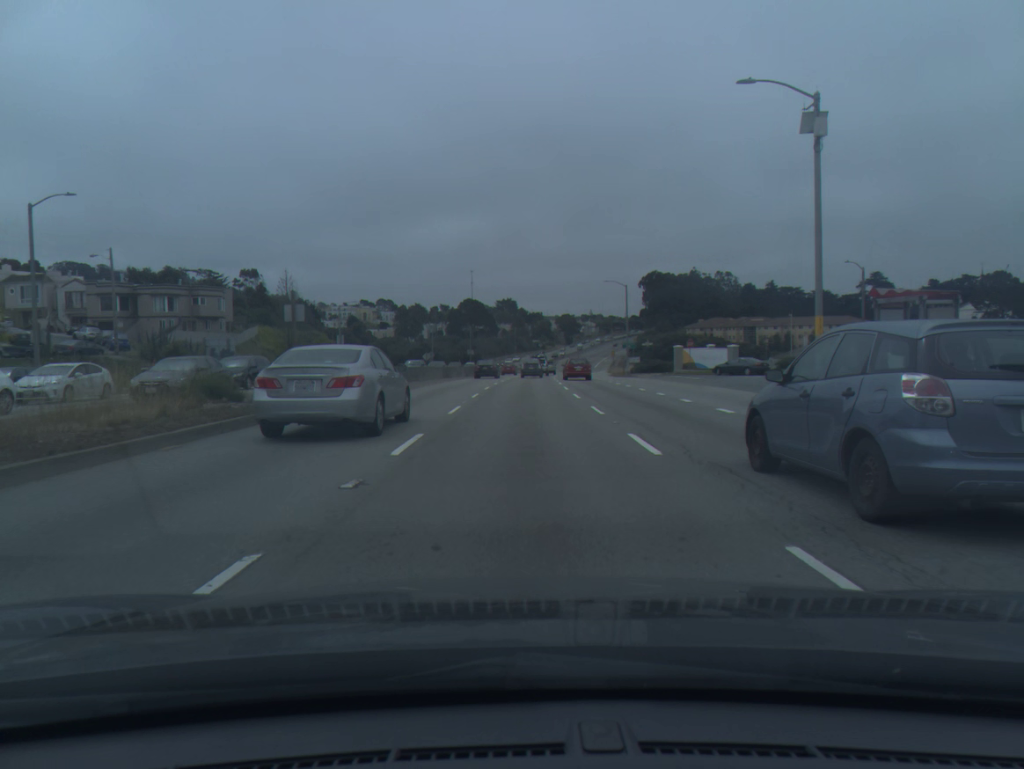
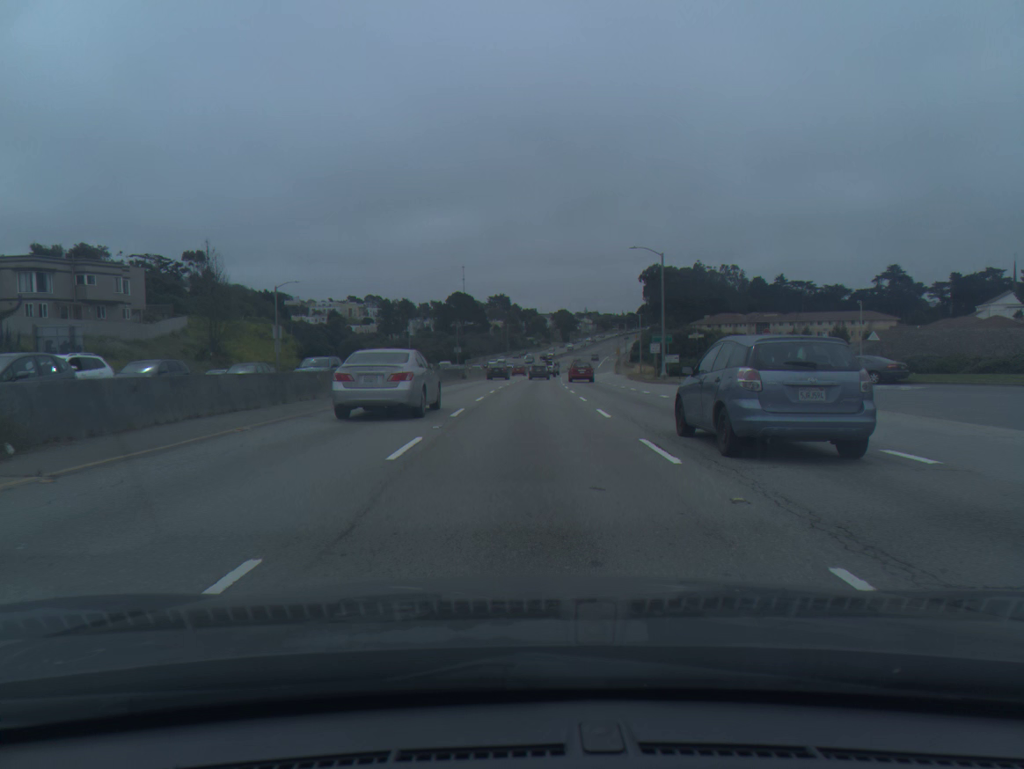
(+0.1, +22.7) m; +1°
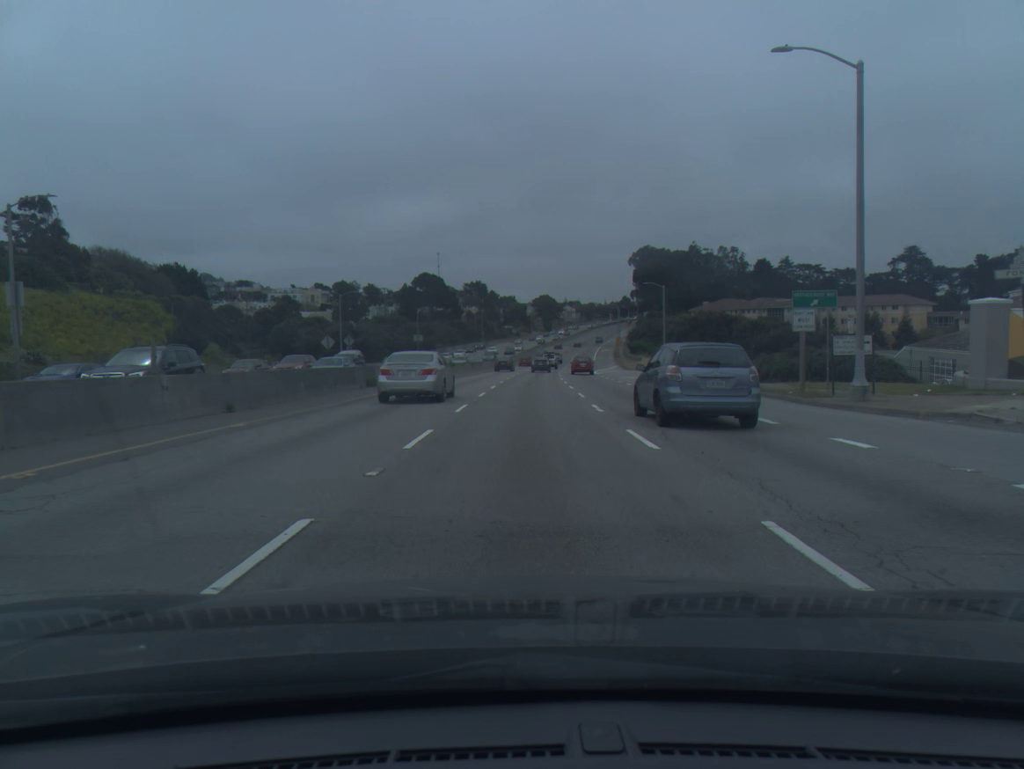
(+0.4, +35.5) m; +2°
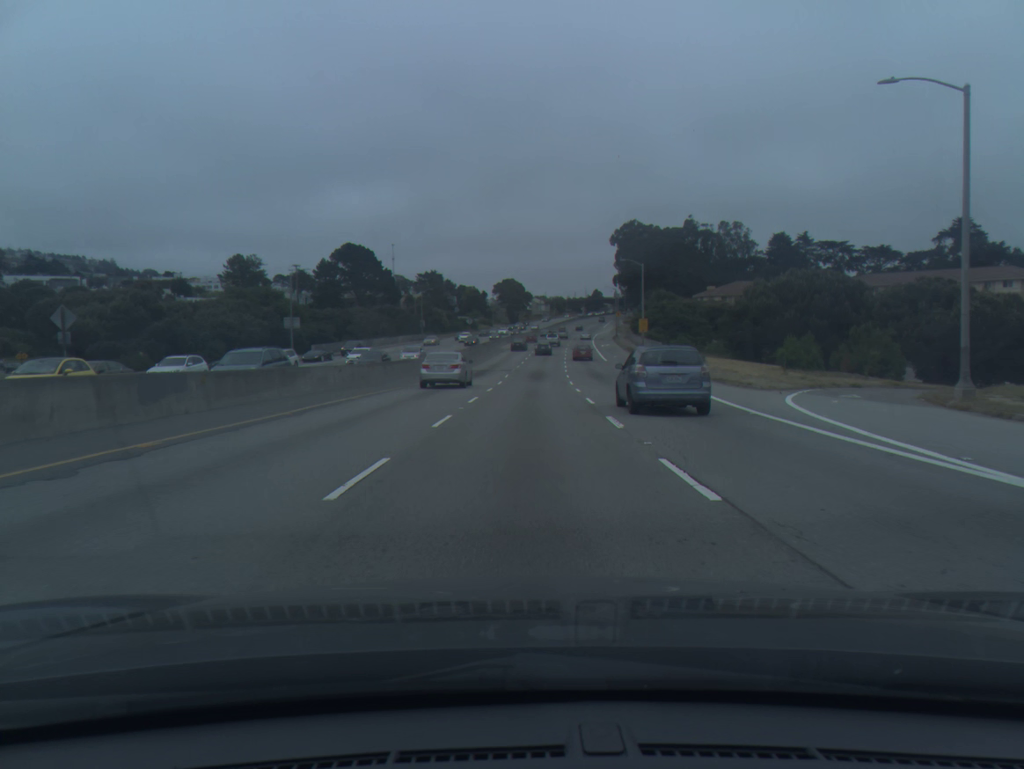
(+1.6, +63.3) m; +3°
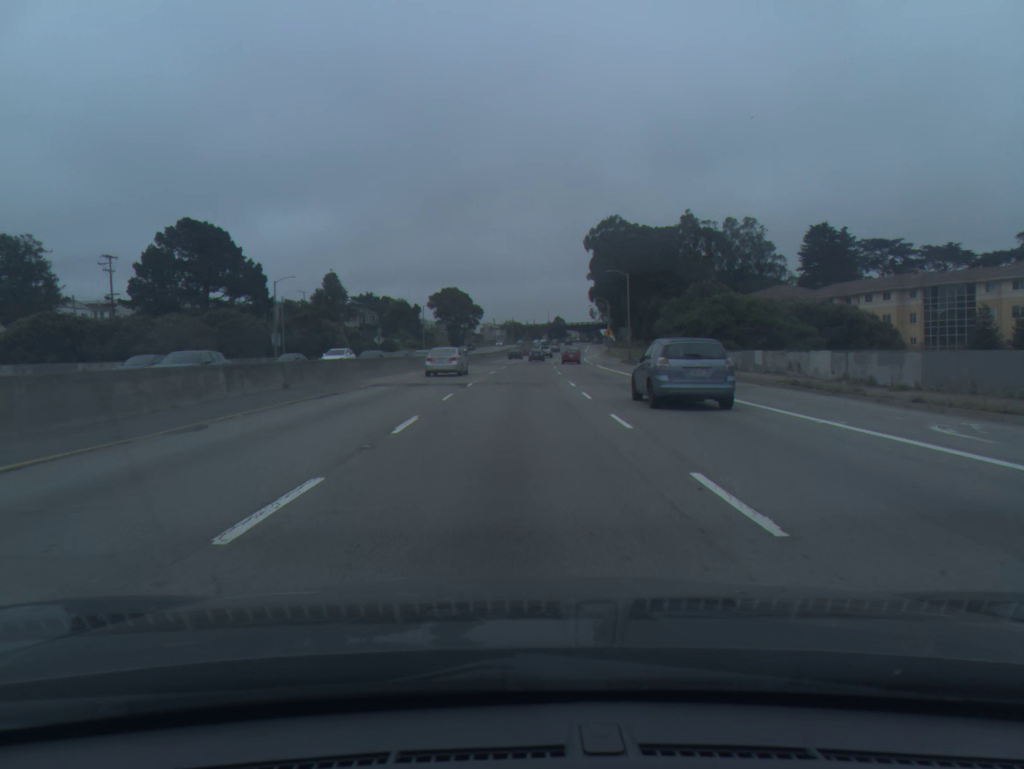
(+2.2, +67.7) m; +3°
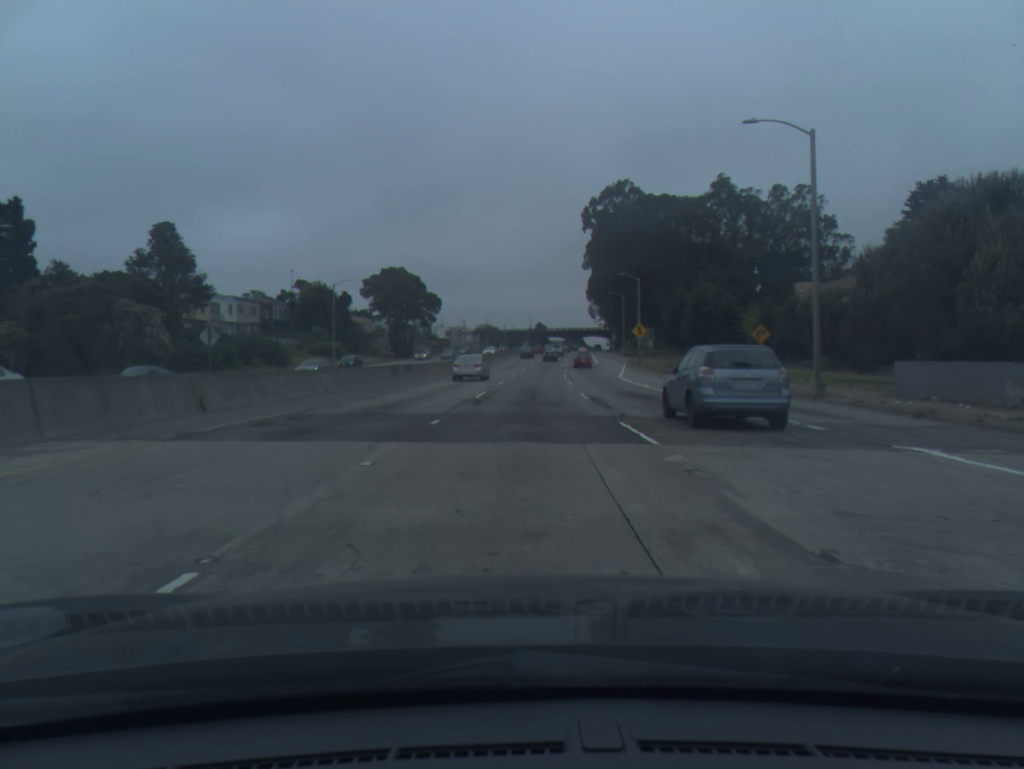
(+0.7, +55.9) m; +2°
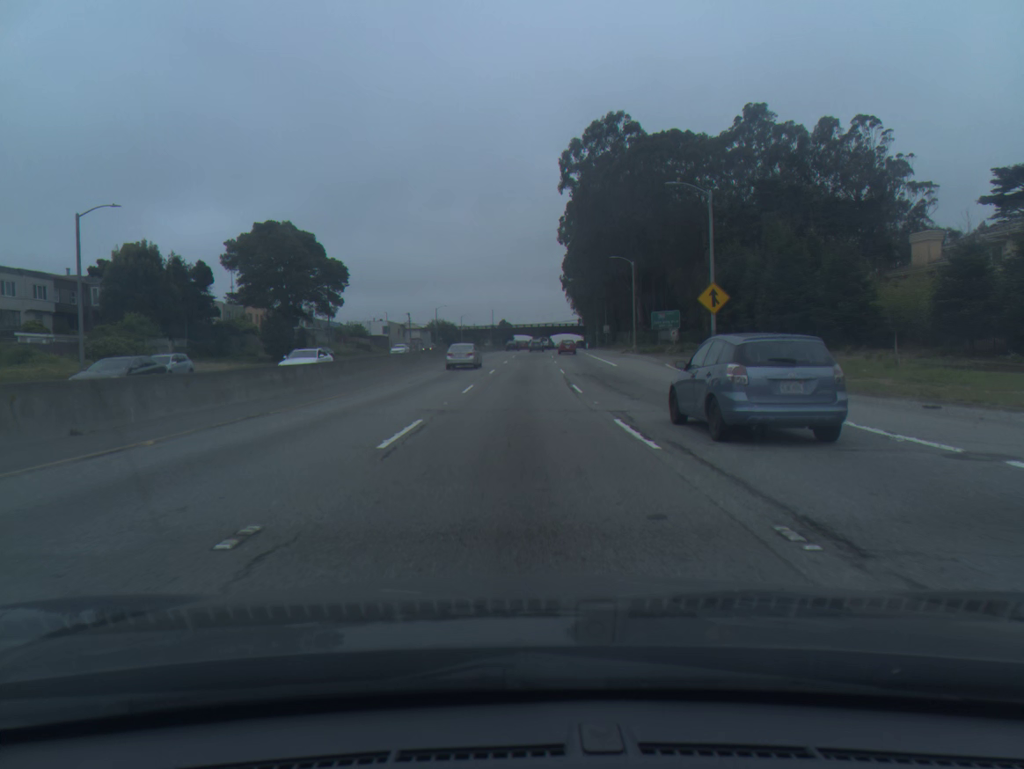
(+0.9, +43.4) m; +2°
